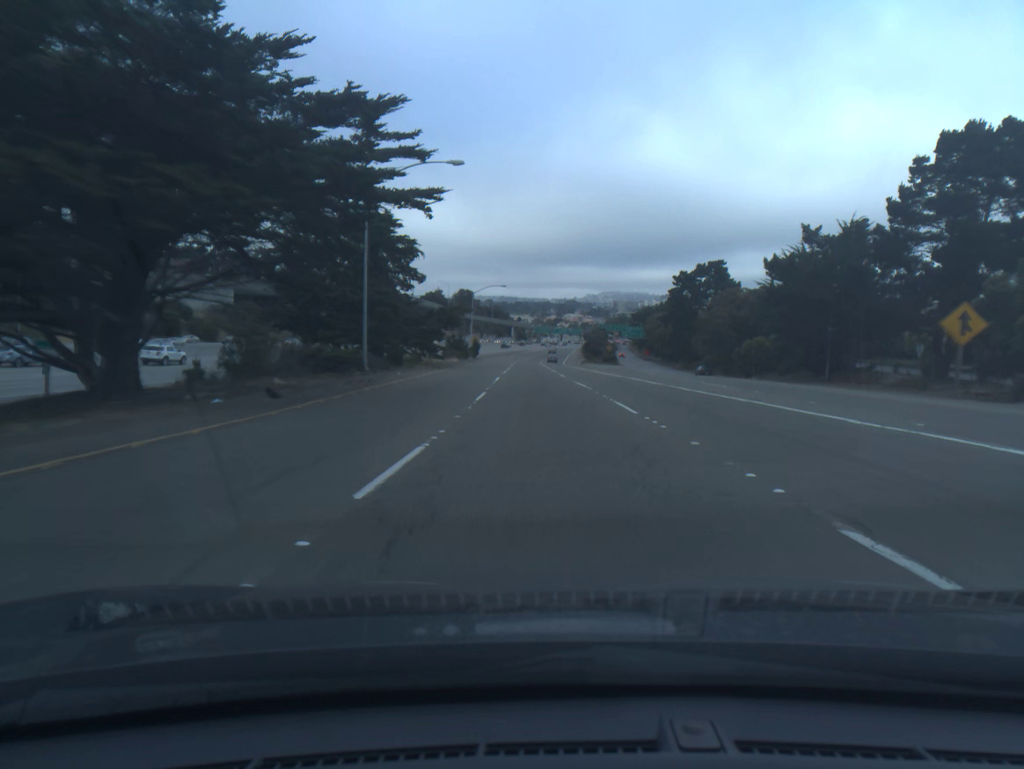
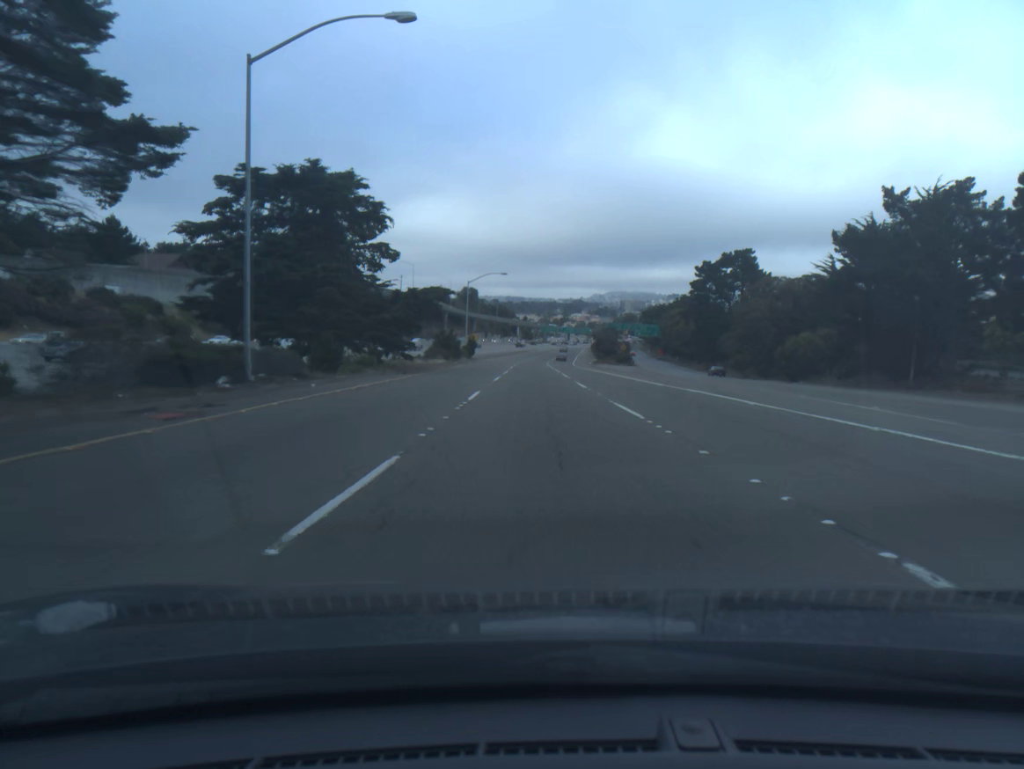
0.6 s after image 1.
(0.0, +15.8) m; 0°
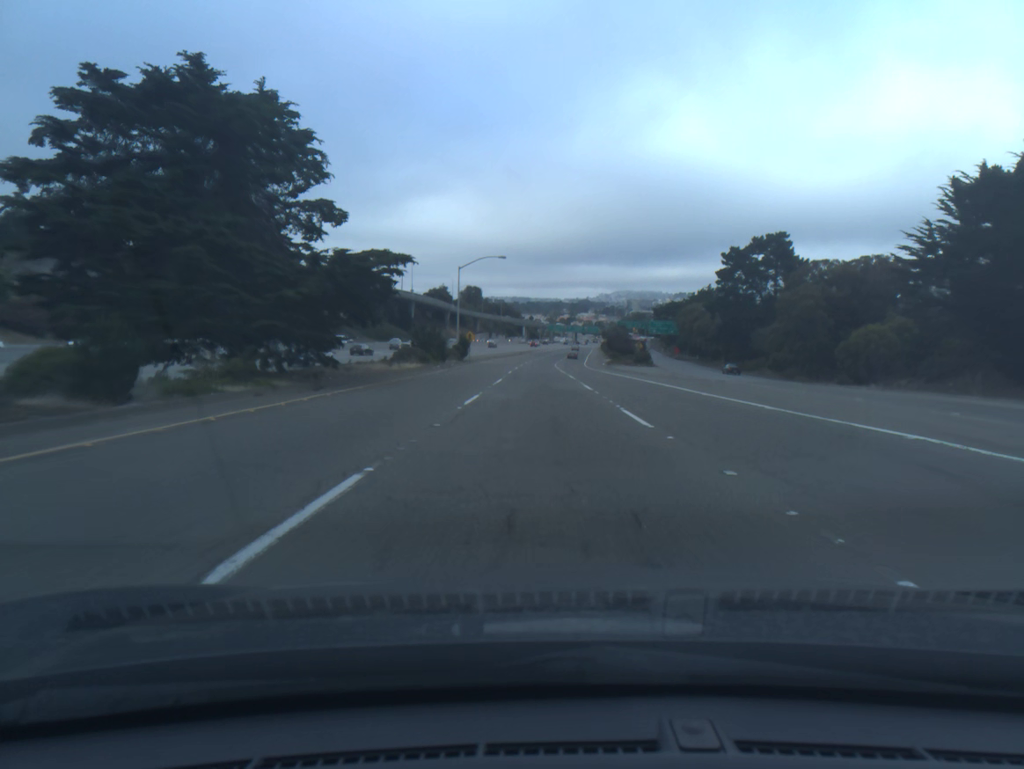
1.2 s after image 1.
(0.0, +15.8) m; 0°
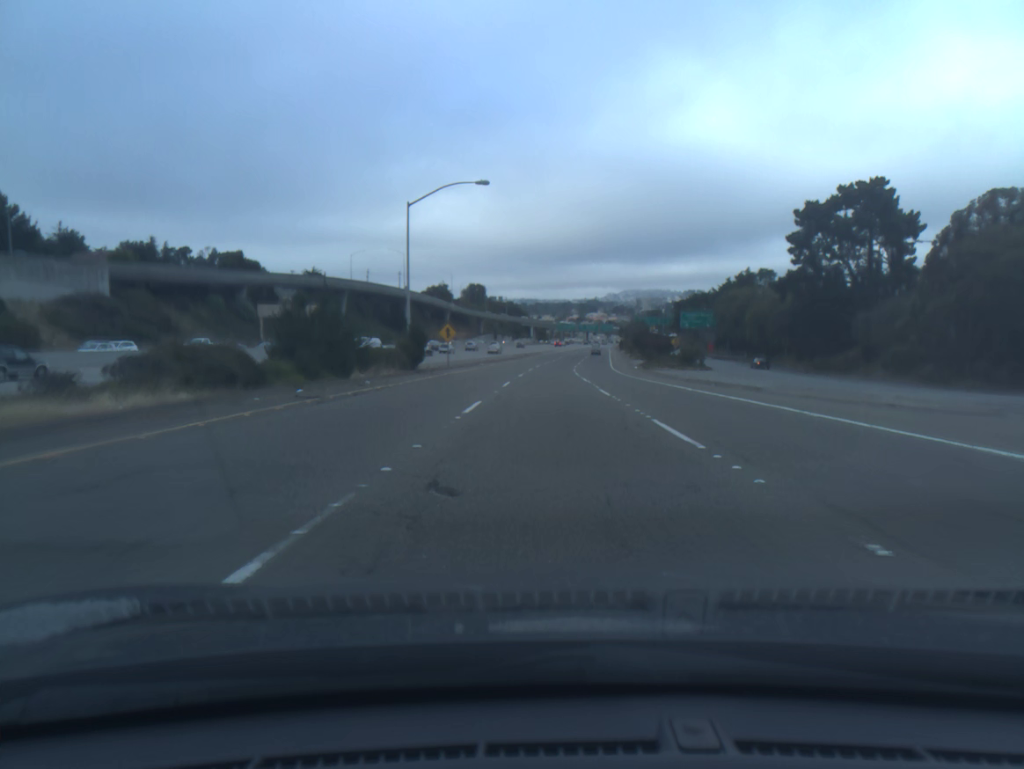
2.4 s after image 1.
(-0.2, +31.8) m; -1°
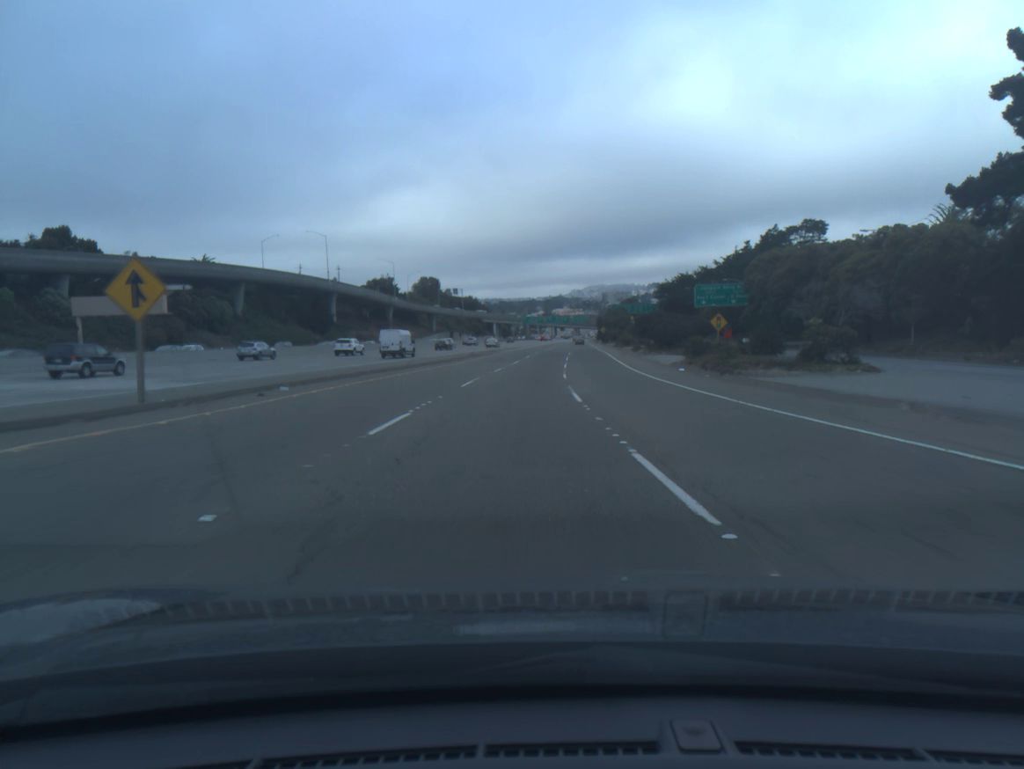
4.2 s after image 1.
(+1.1, +48.1) m; +3°
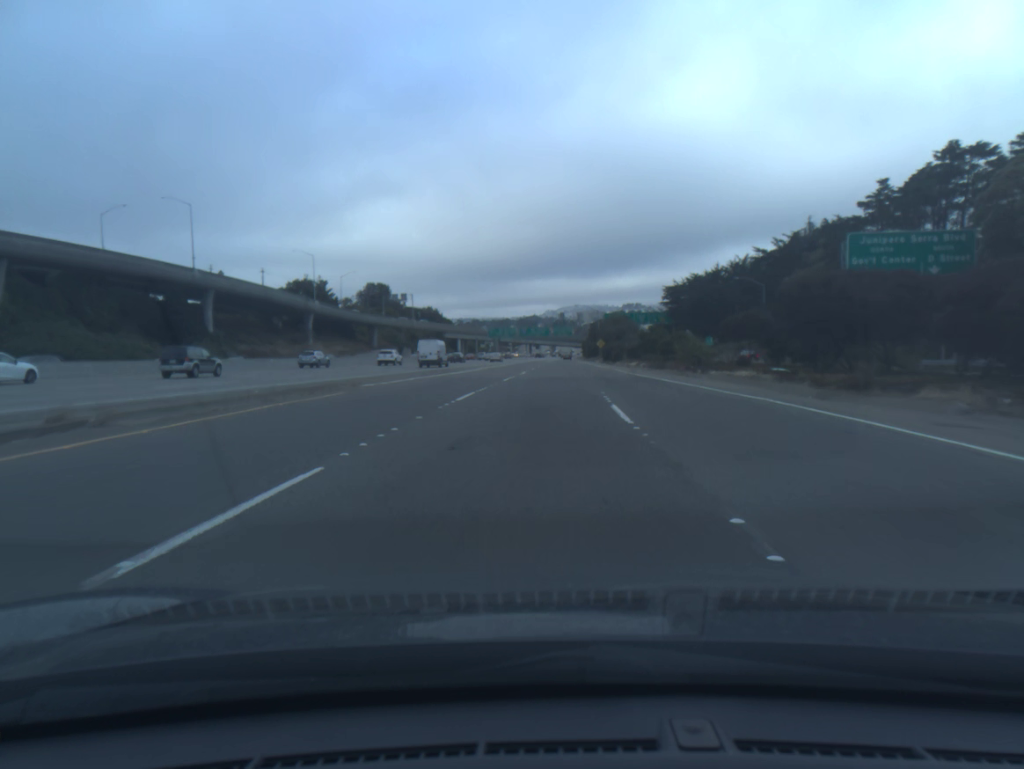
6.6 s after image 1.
(+0.5, +64.8) m; +2°
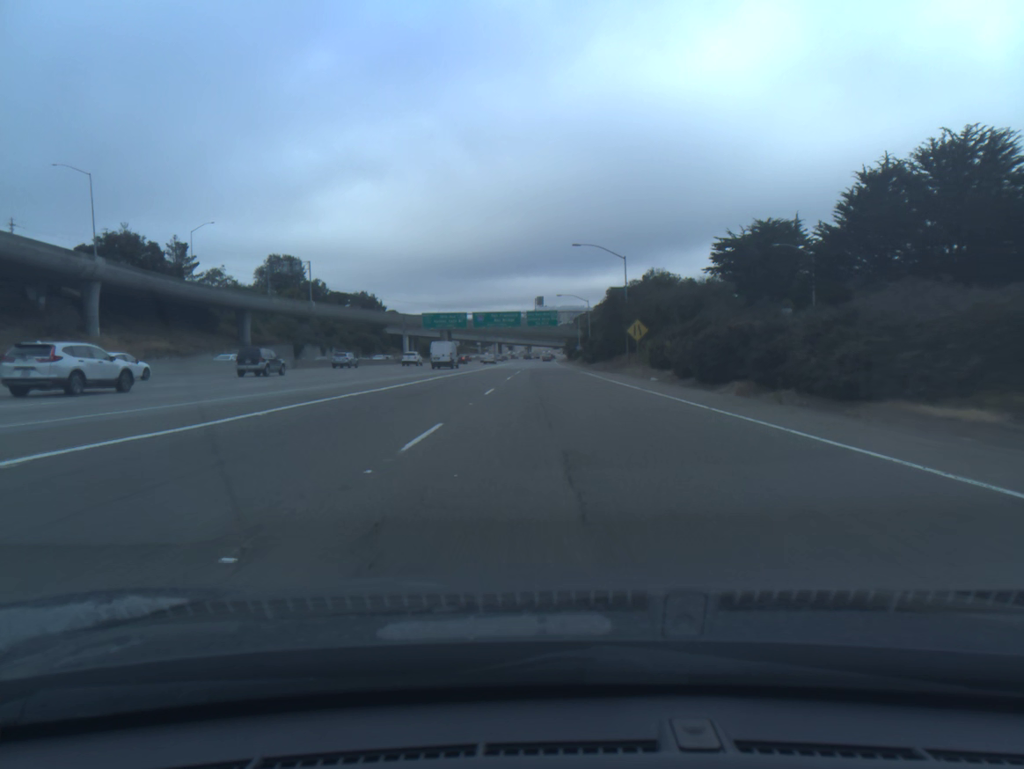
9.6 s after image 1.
(+1.6, +82.1) m; +2°
